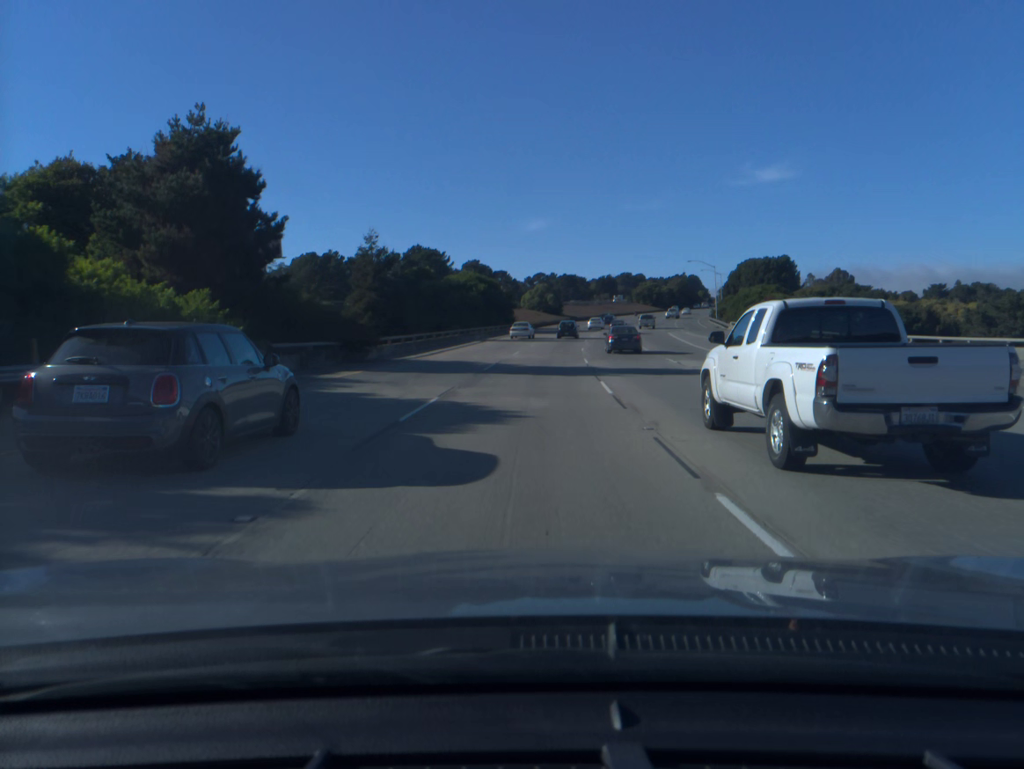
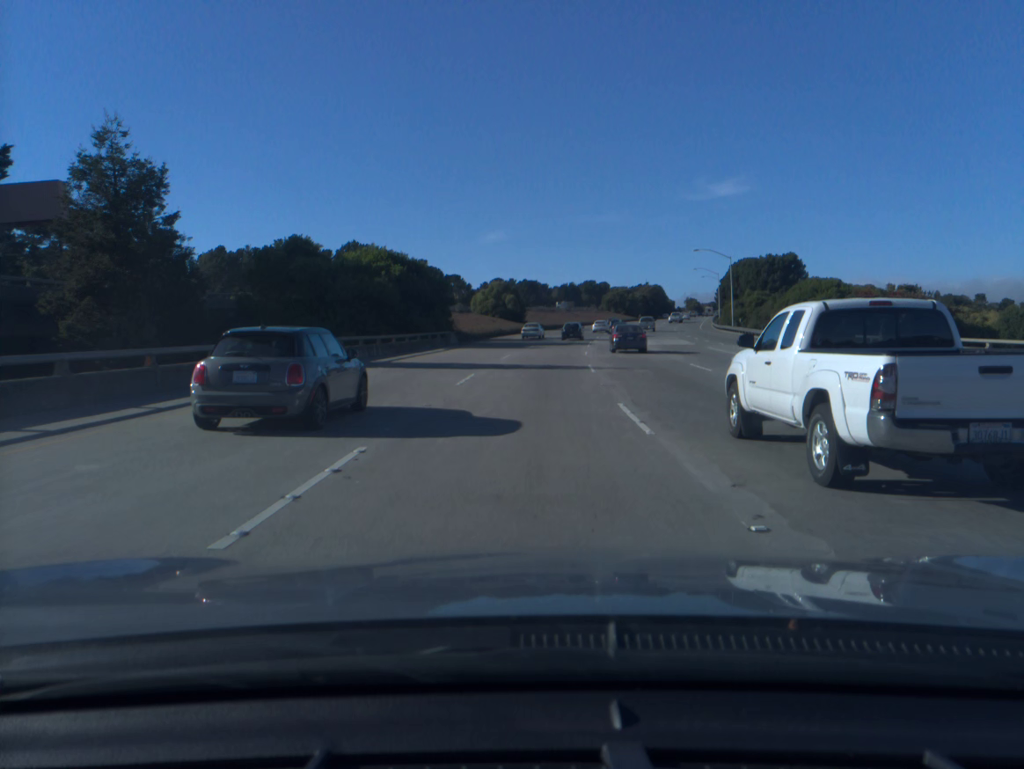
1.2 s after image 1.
(+0.9, +35.2) m; +3°
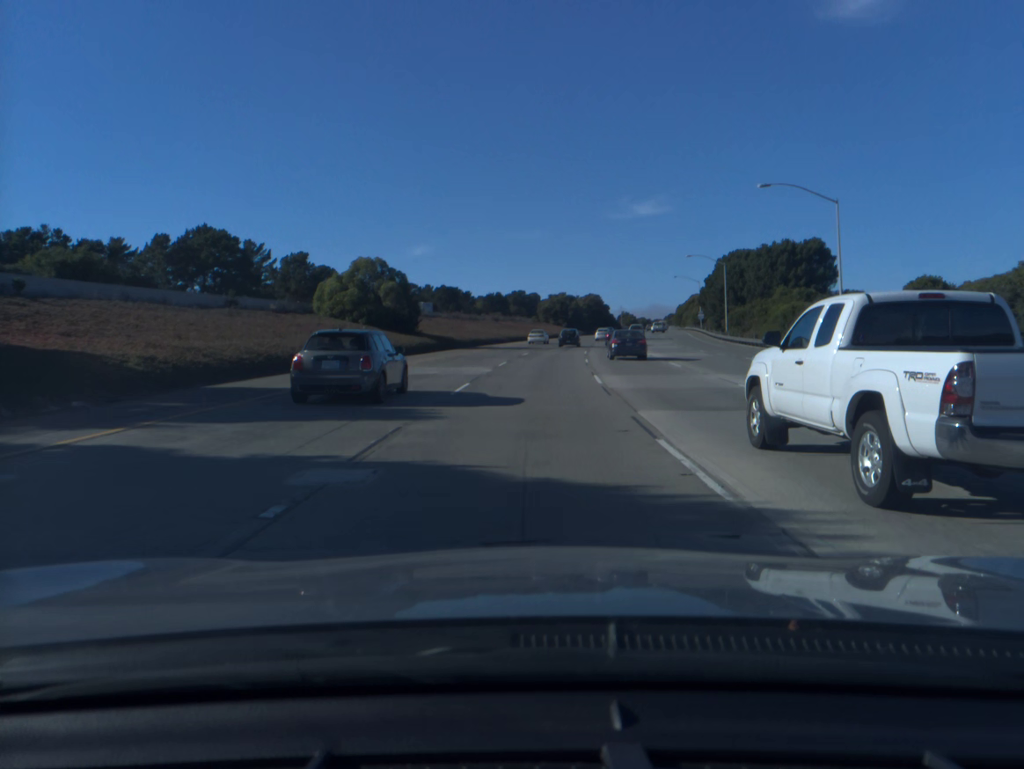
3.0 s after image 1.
(+2.4, +52.7) m; +5°
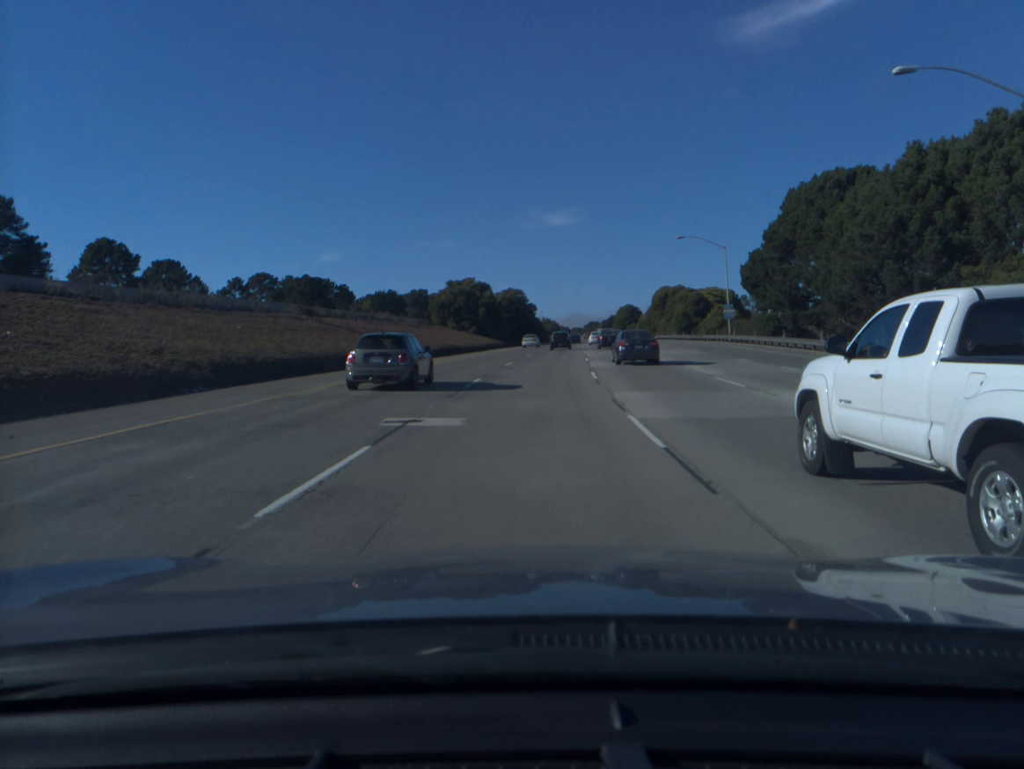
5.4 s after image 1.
(+4.1, +69.9) m; +6°
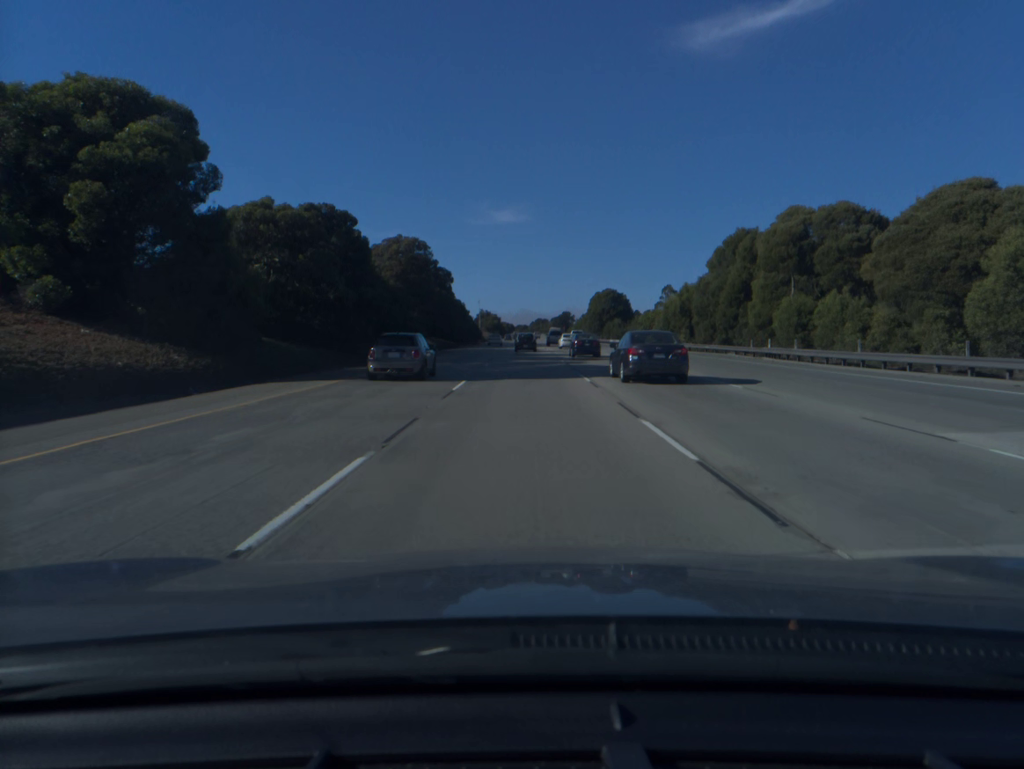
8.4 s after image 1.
(+4.5, +88.3) m; +4°
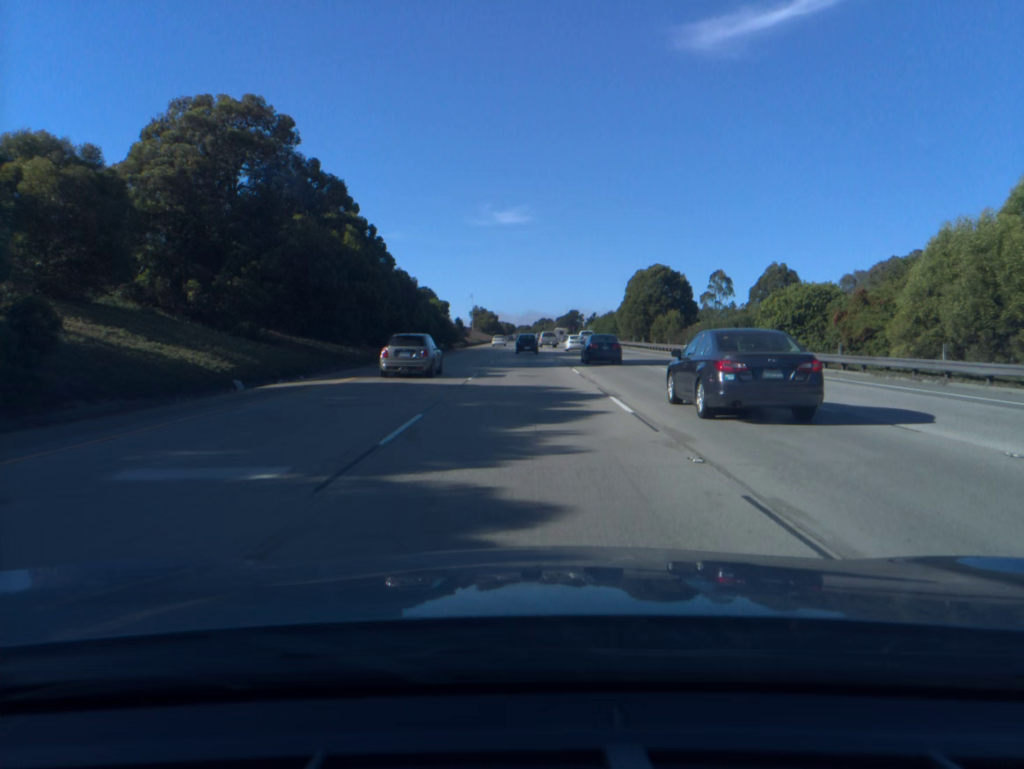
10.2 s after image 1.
(0.0, +53.4) m; 0°
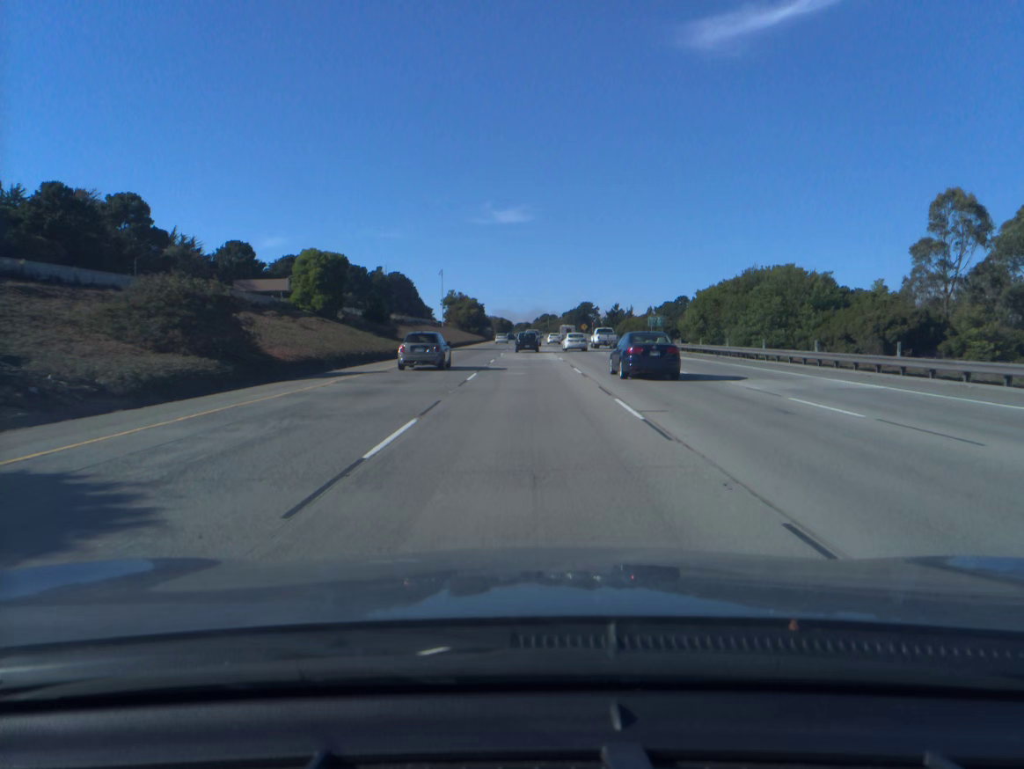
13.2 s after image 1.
(0.0, +88.9) m; 0°
